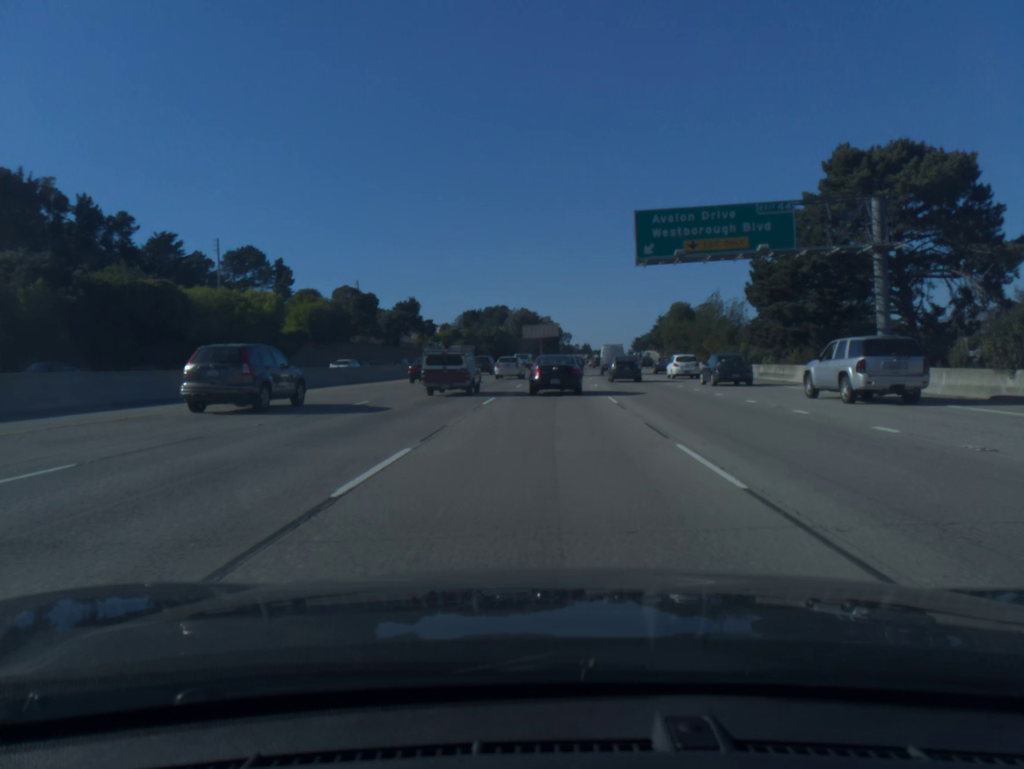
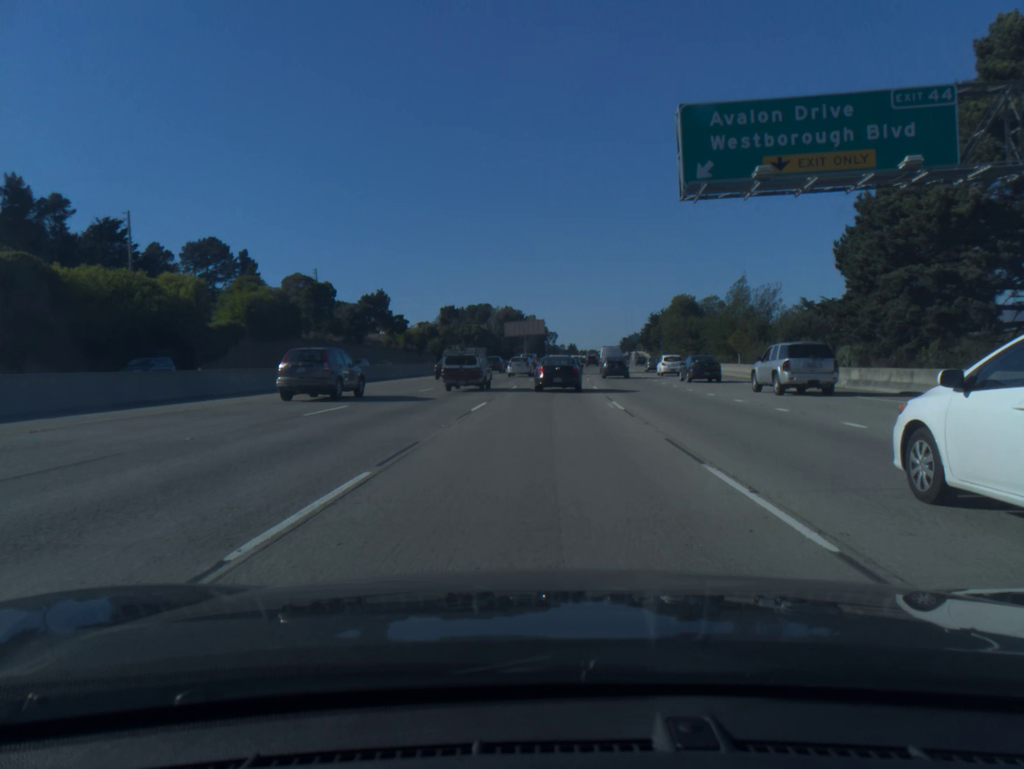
(+0.2, +16.7) m; +1°
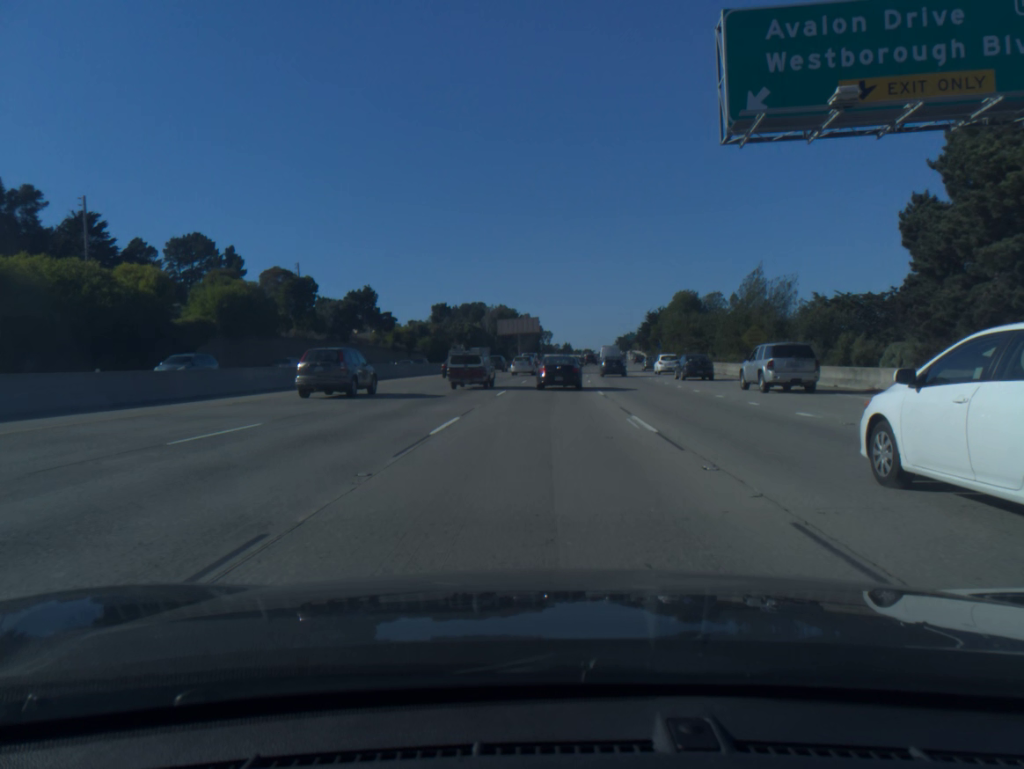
(0.0, +6.3) m; 0°
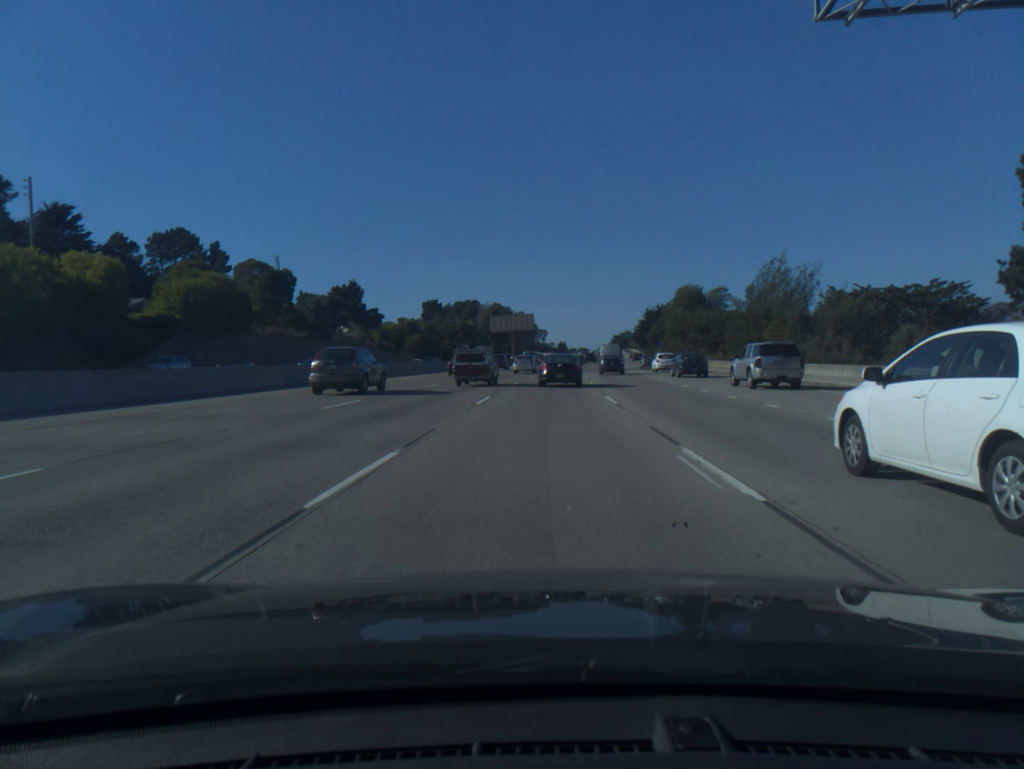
(0.0, +6.5) m; 0°
